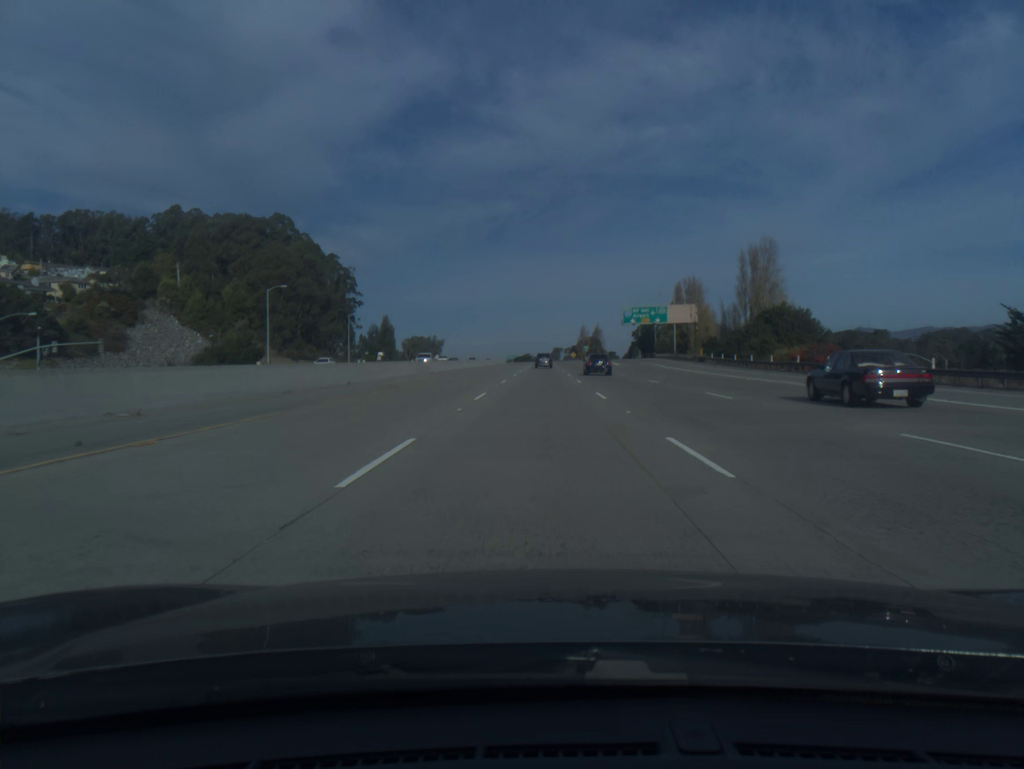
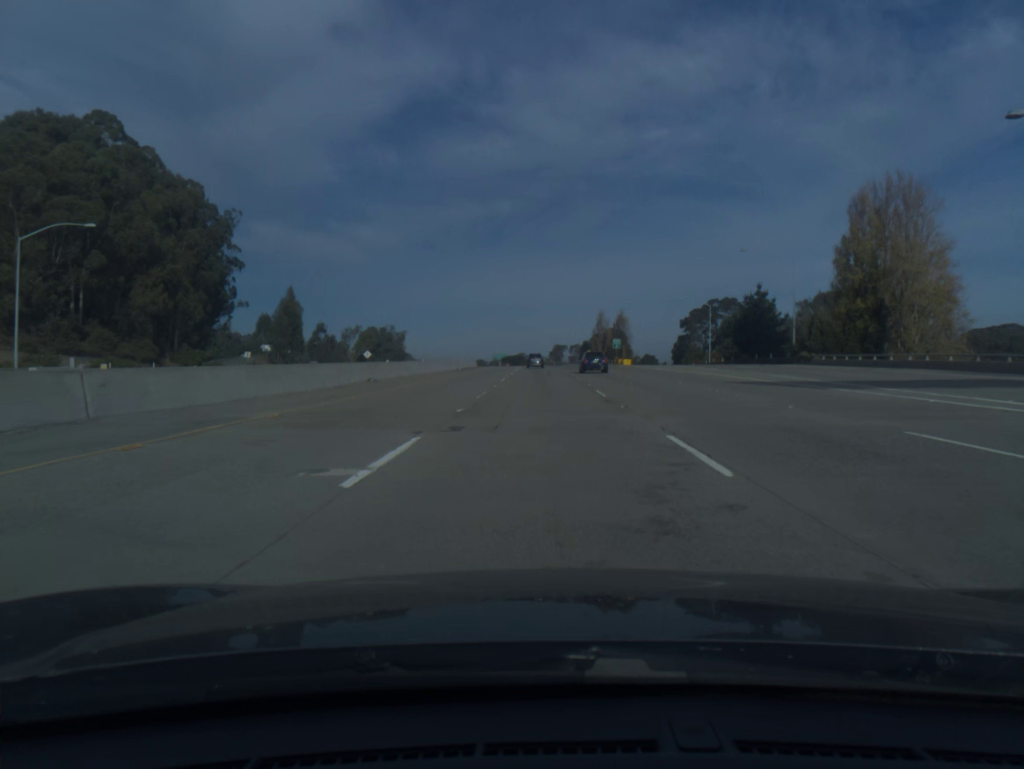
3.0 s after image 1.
(+0.1, +102.3) m; 0°
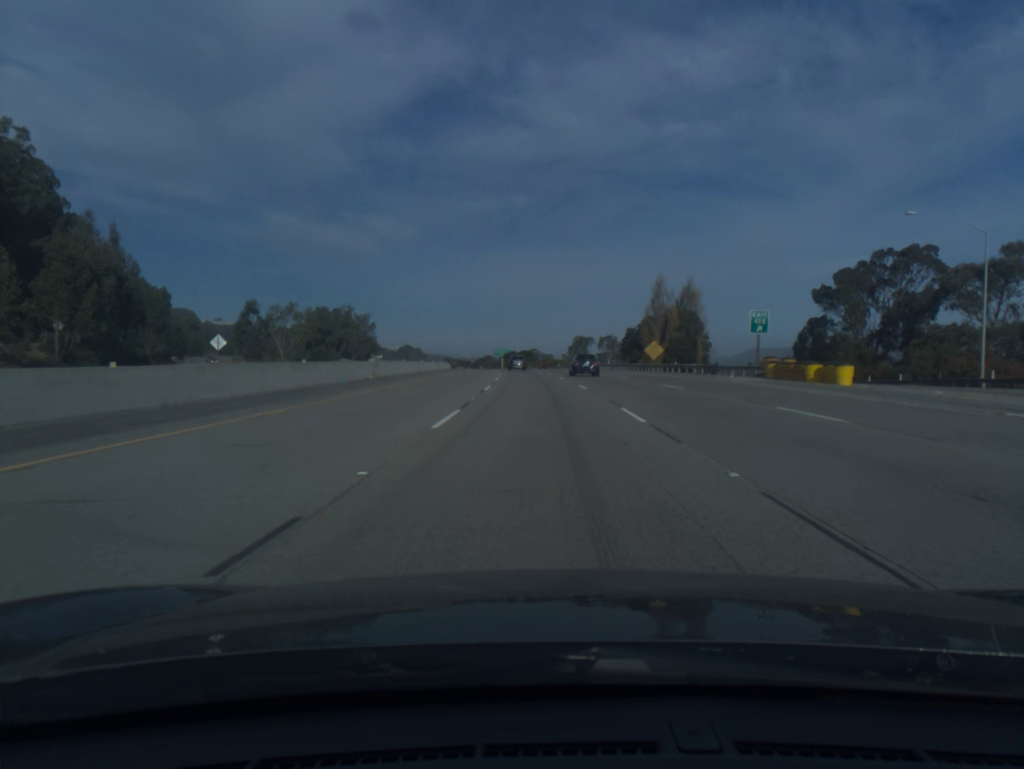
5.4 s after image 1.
(-0.4, +81.7) m; -1°
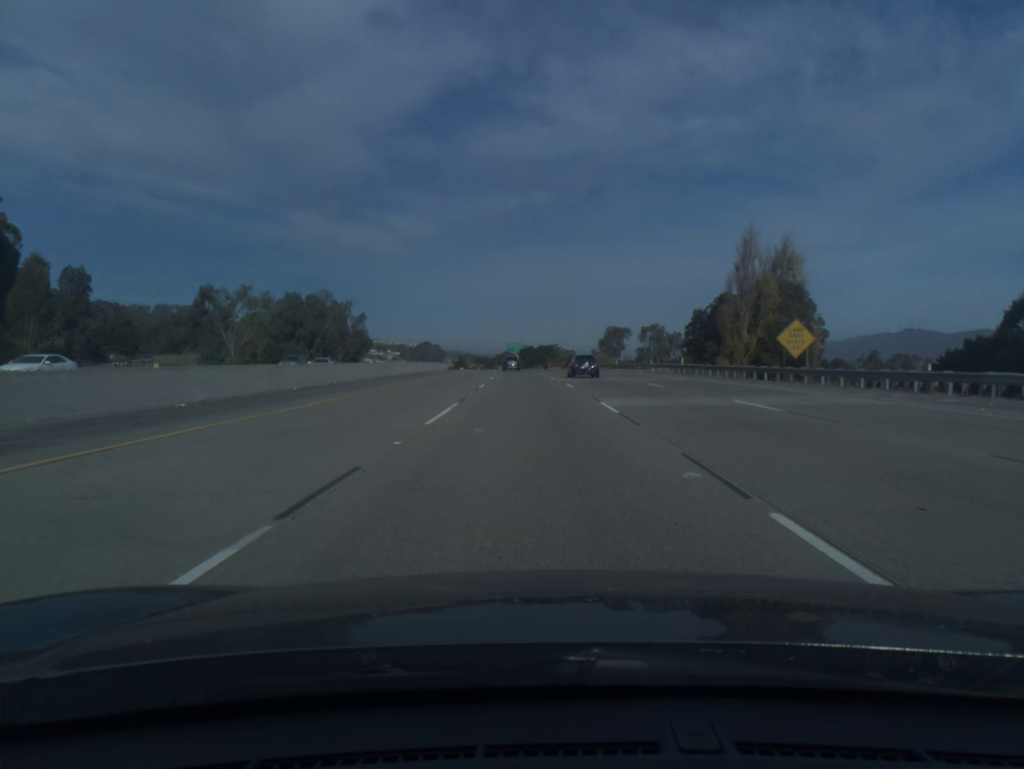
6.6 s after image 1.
(-0.5, +40.9) m; -1°
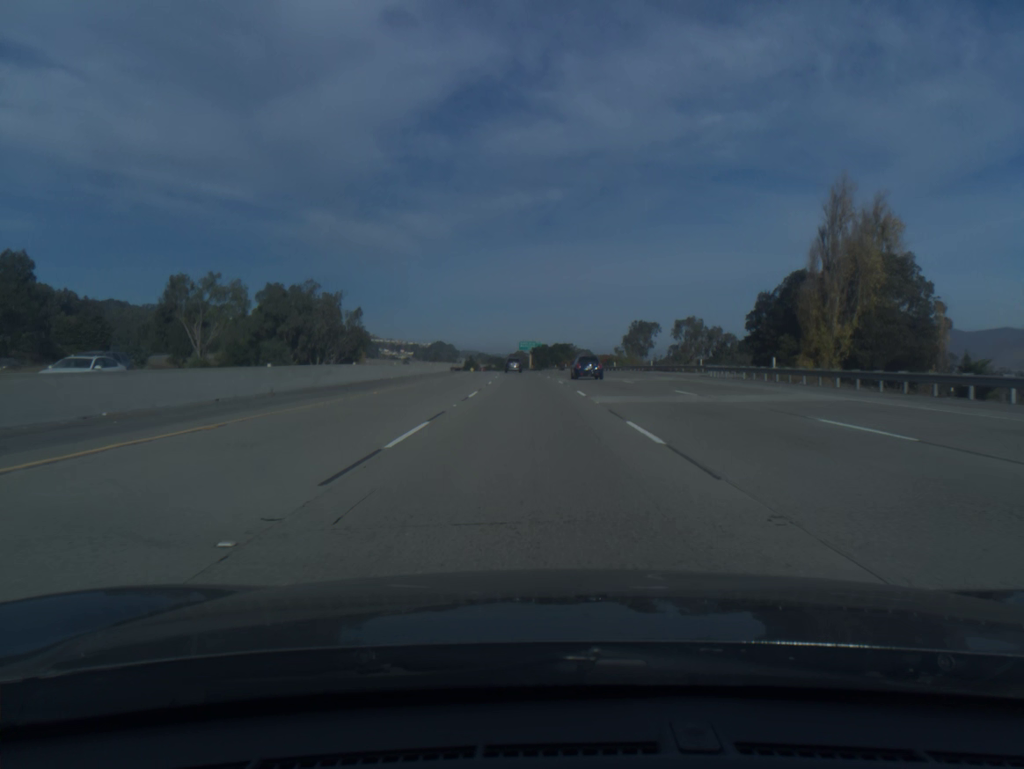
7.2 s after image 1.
(-0.2, +20.5) m; -1°
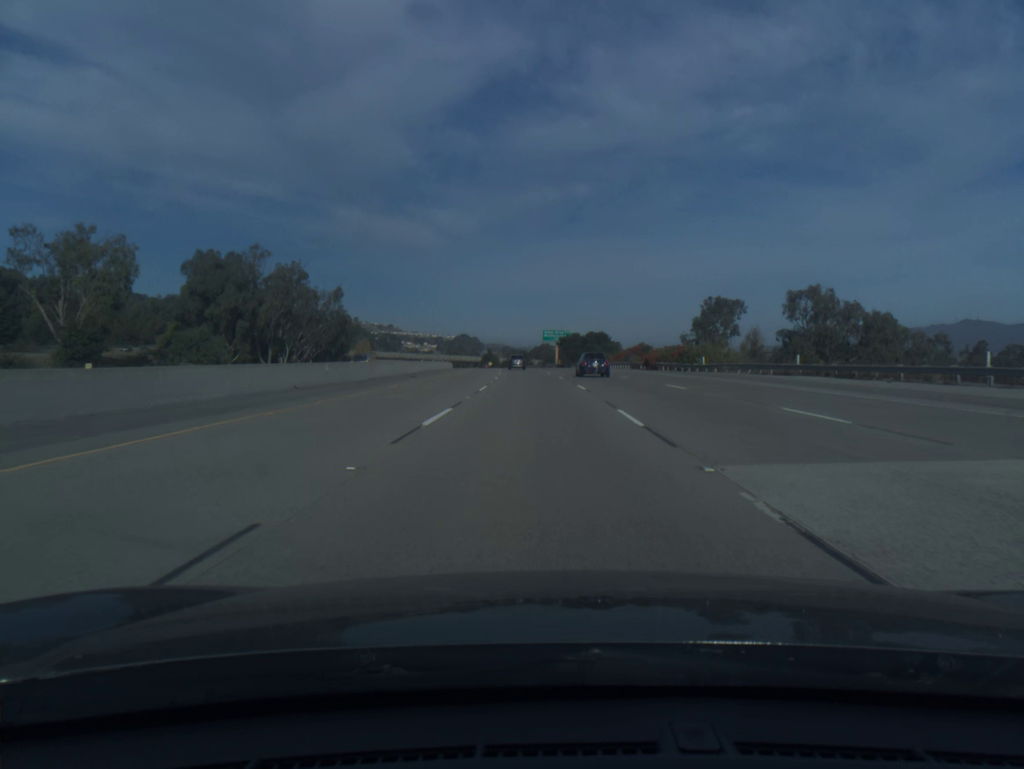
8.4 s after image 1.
(-0.7, +41.1) m; -2°
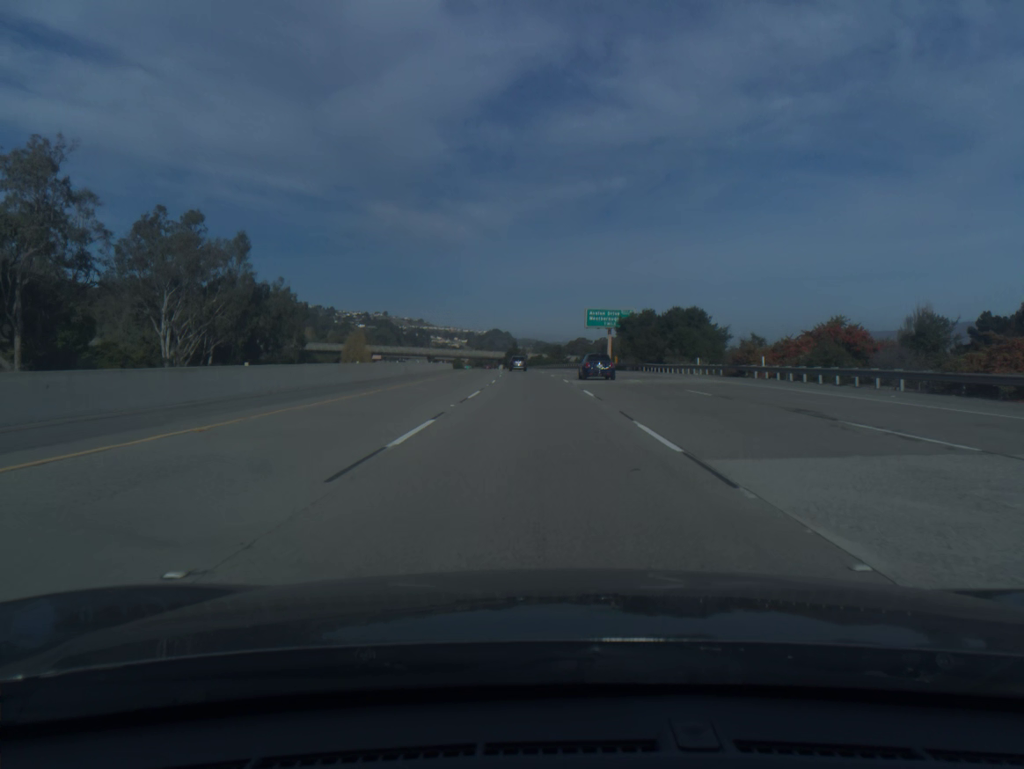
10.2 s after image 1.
(-1.3, +61.9) m; -2°
